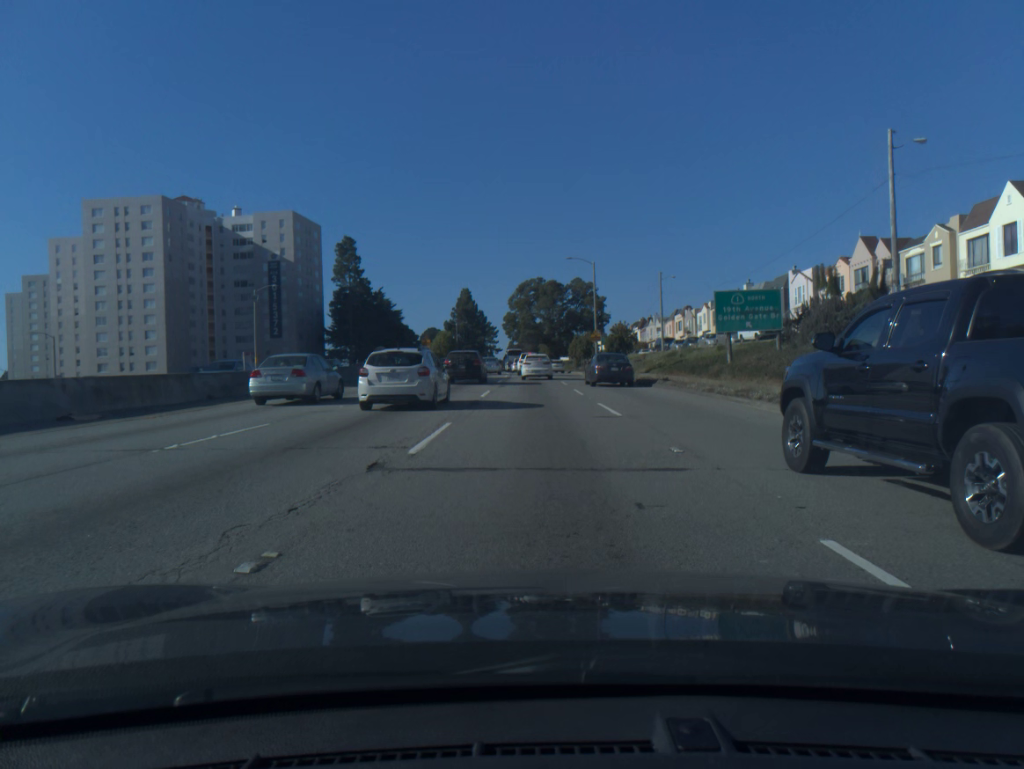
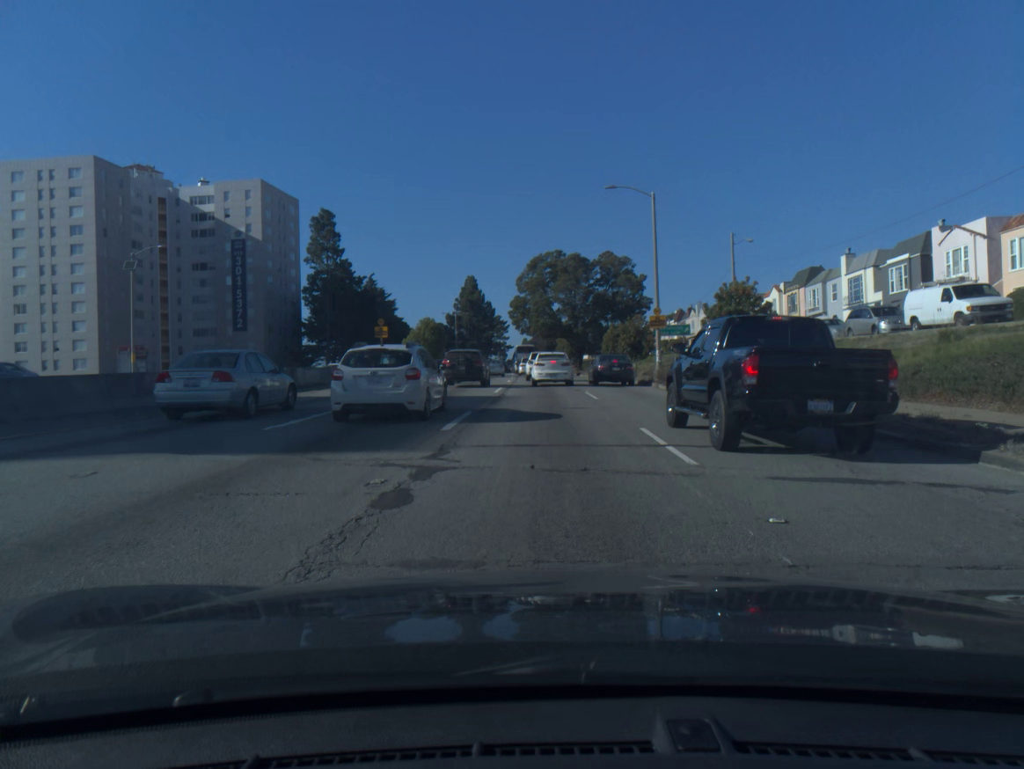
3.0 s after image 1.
(-0.3, +26.9) m; -1°
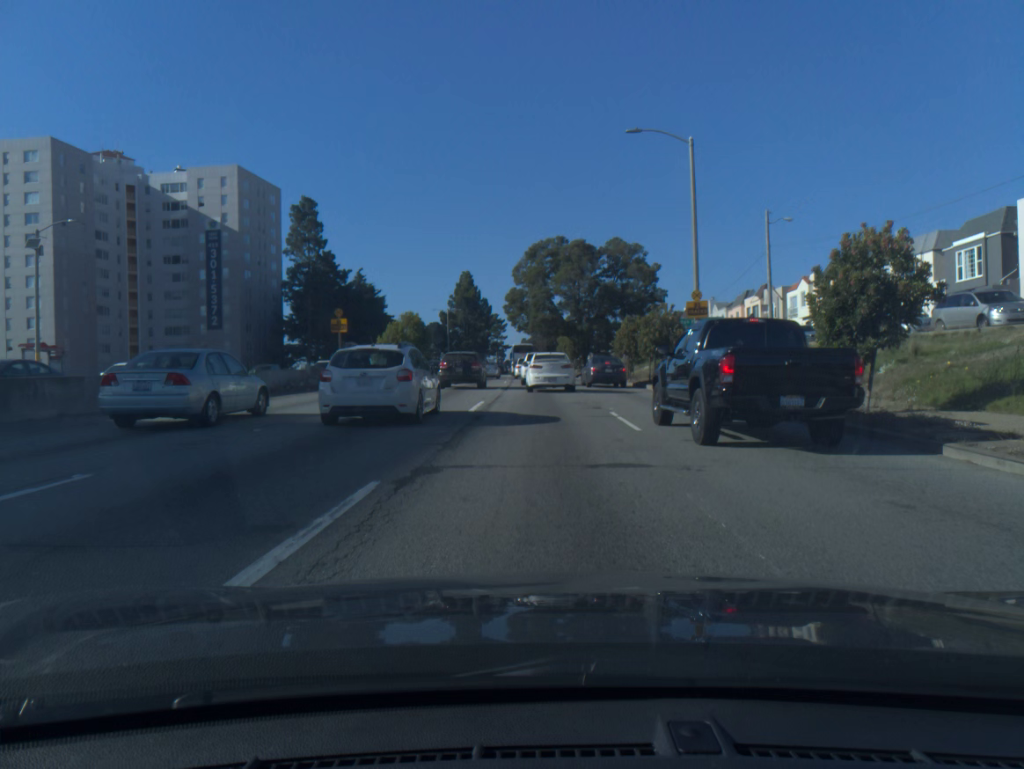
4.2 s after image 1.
(0.0, +9.7) m; 0°
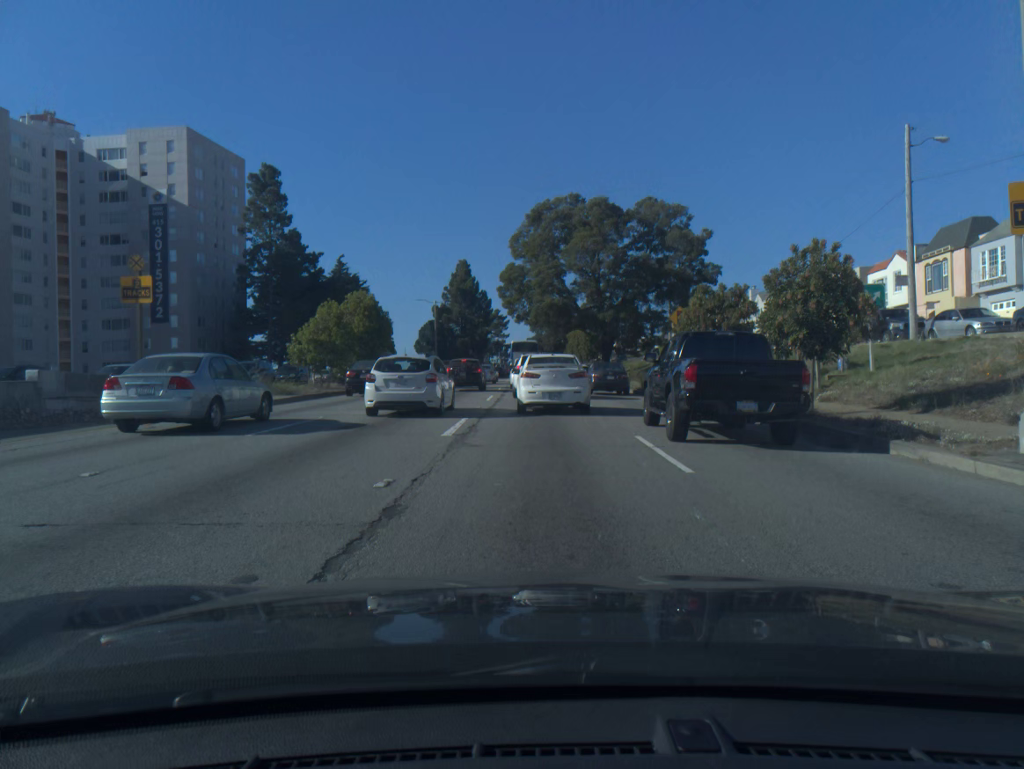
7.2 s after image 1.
(0.0, +19.6) m; -1°
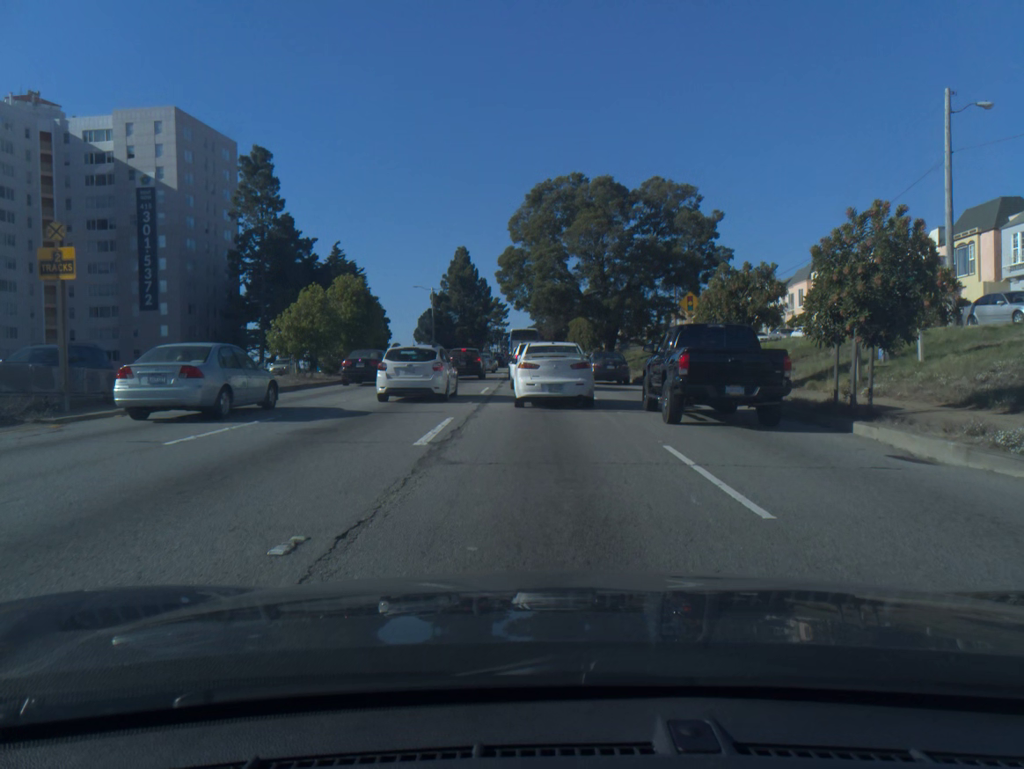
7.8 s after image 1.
(0.0, +3.0) m; +1°
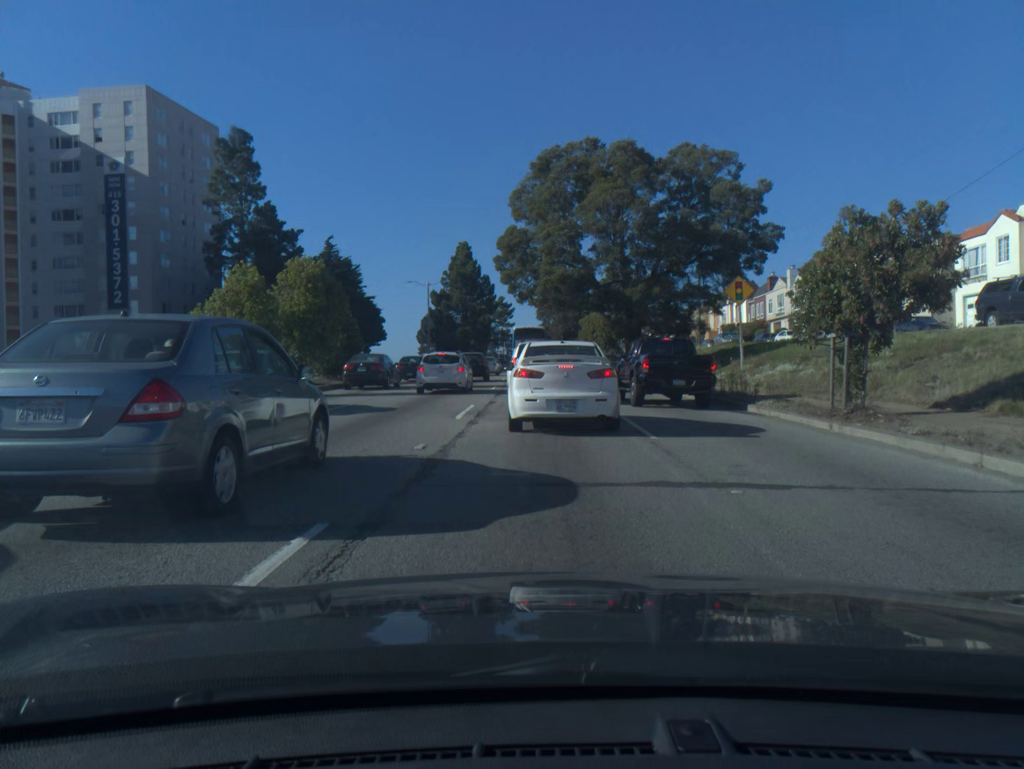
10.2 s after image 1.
(-0.1, +9.0) m; -1°
